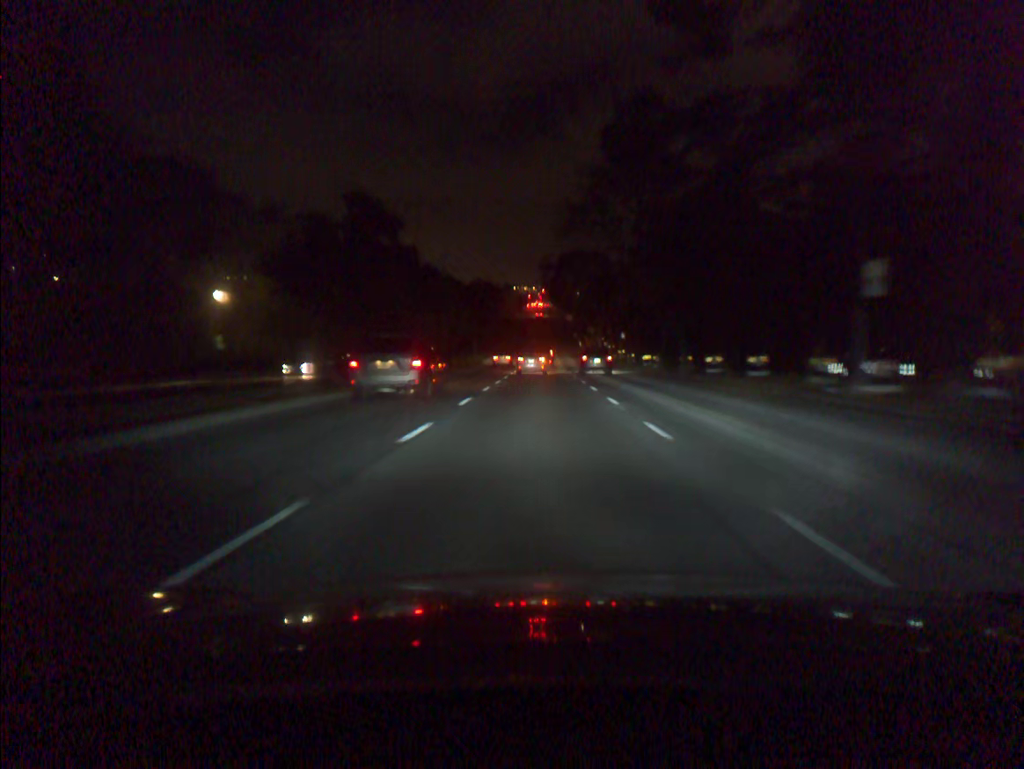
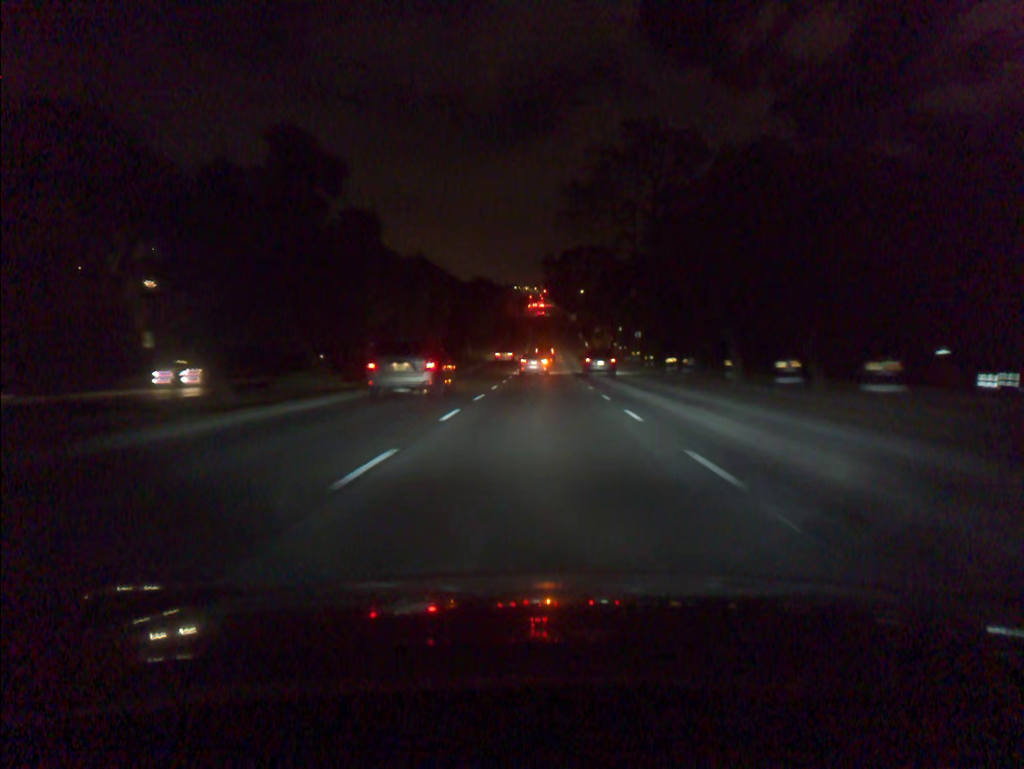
(0.0, +11.1) m; 0°
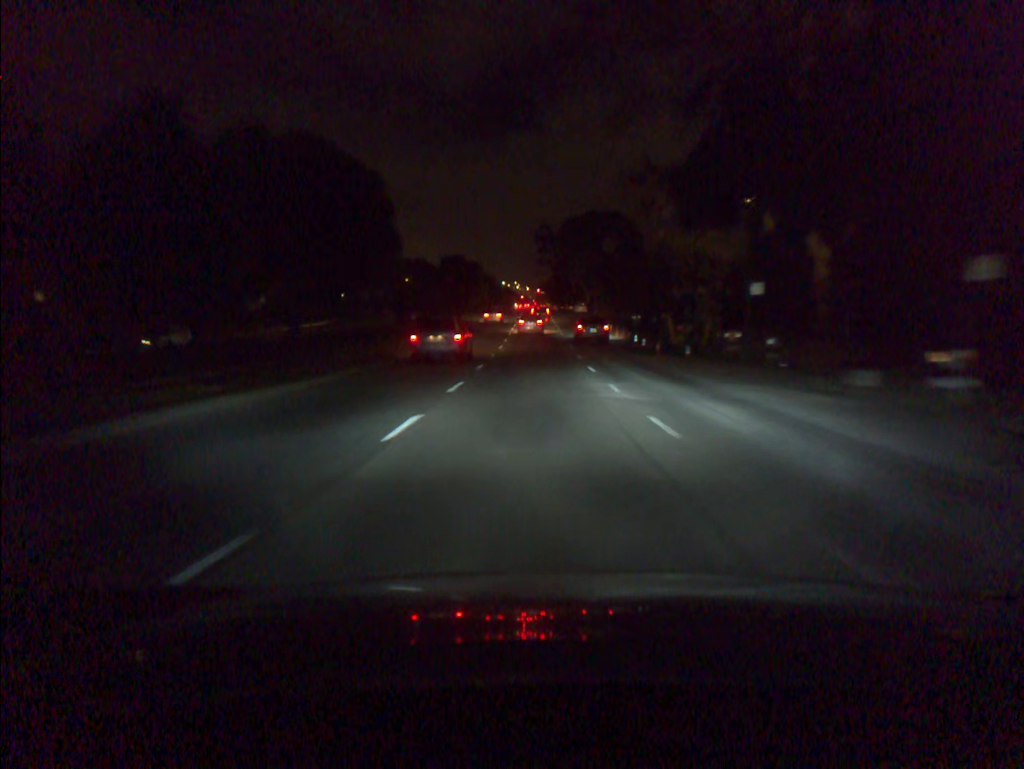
(+0.2, +55.2) m; 0°
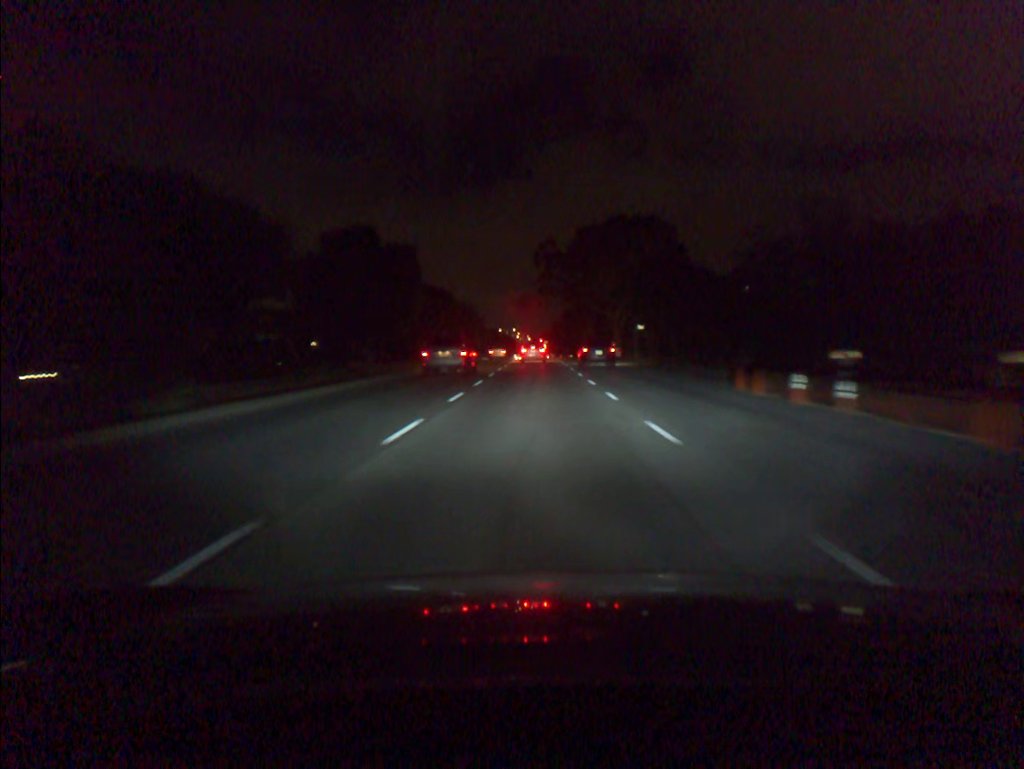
(0.0, +43.3) m; 0°
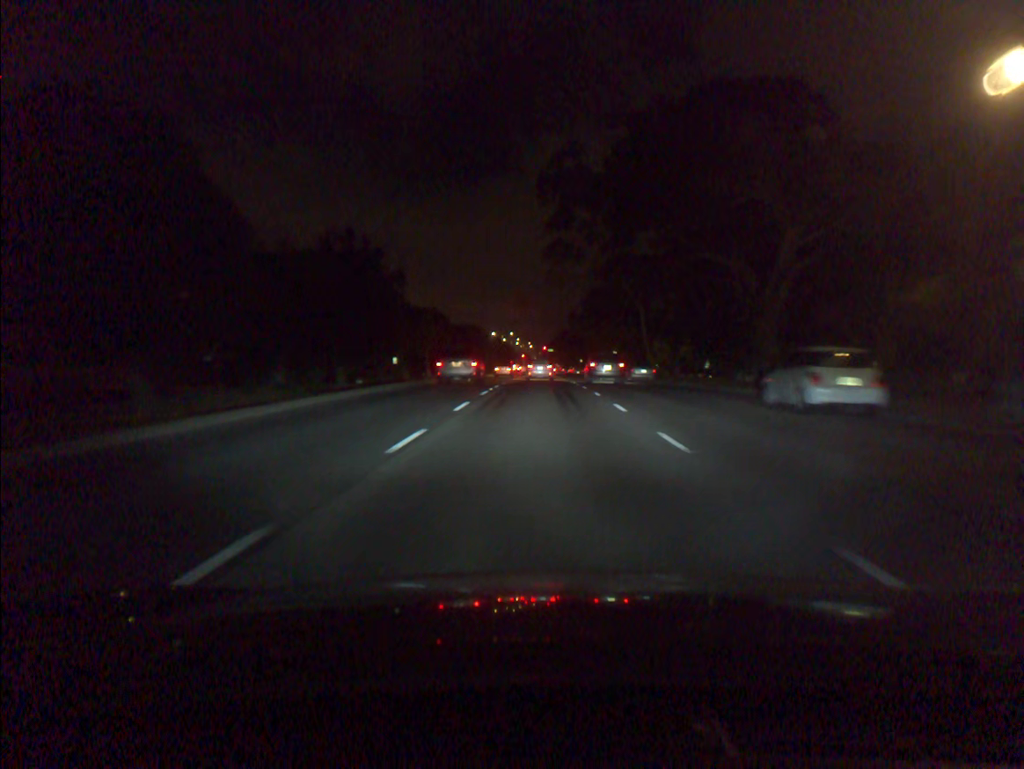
(-0.4, +50.7) m; 0°
